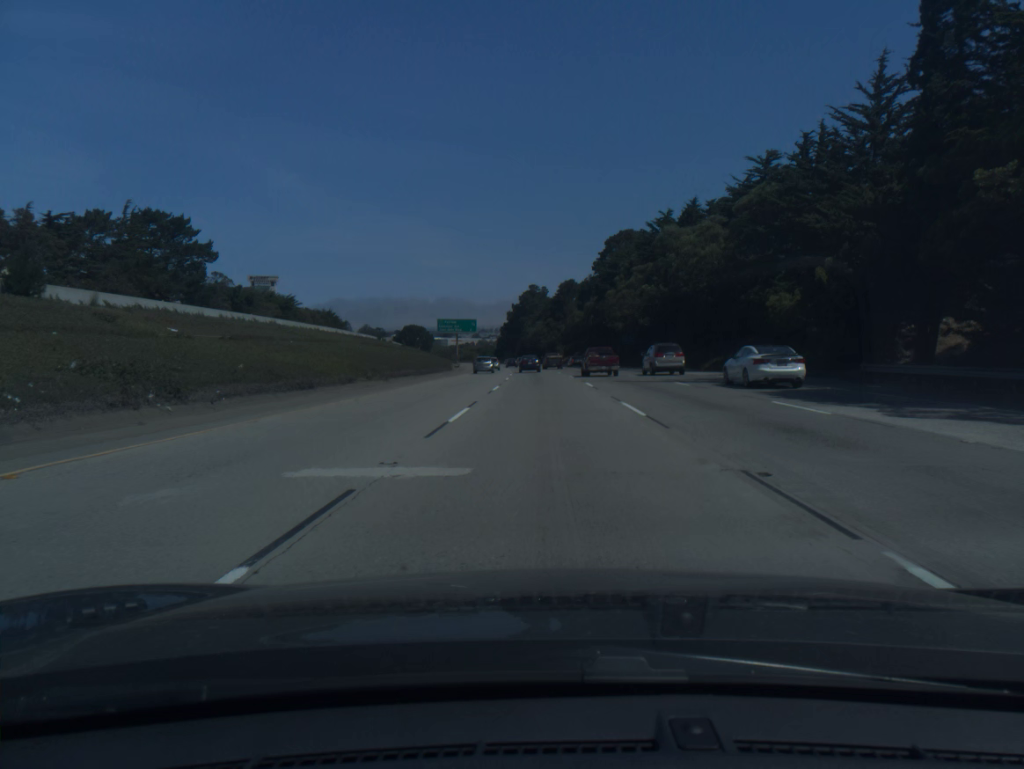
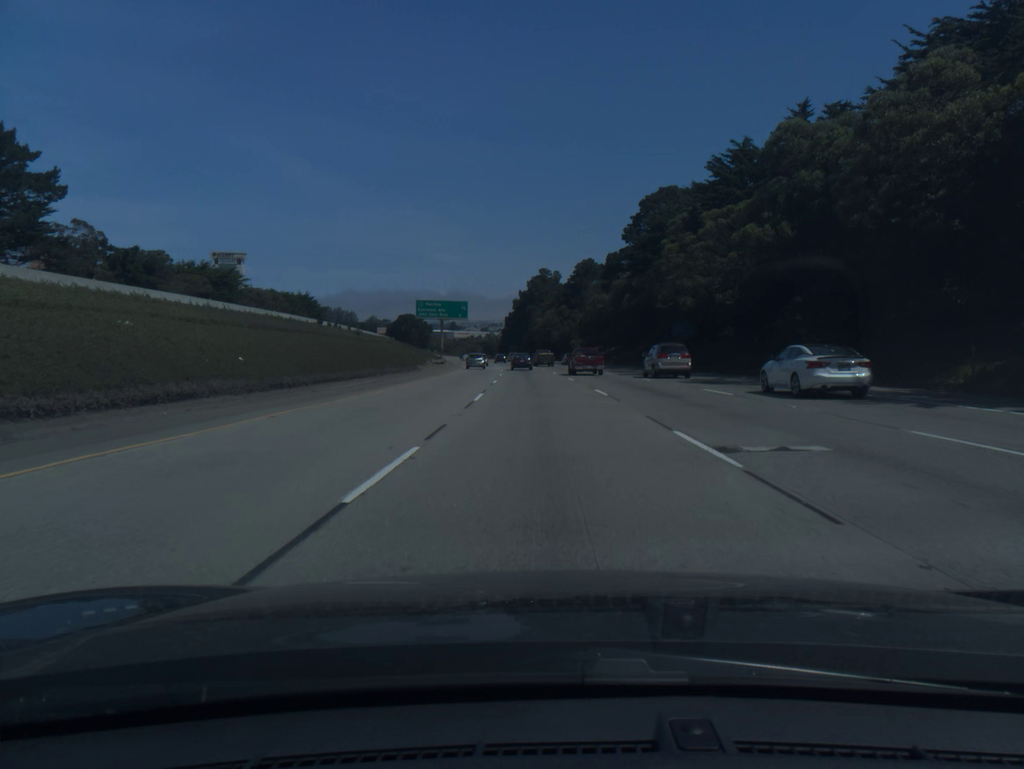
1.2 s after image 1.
(-0.1, +36.2) m; -1°
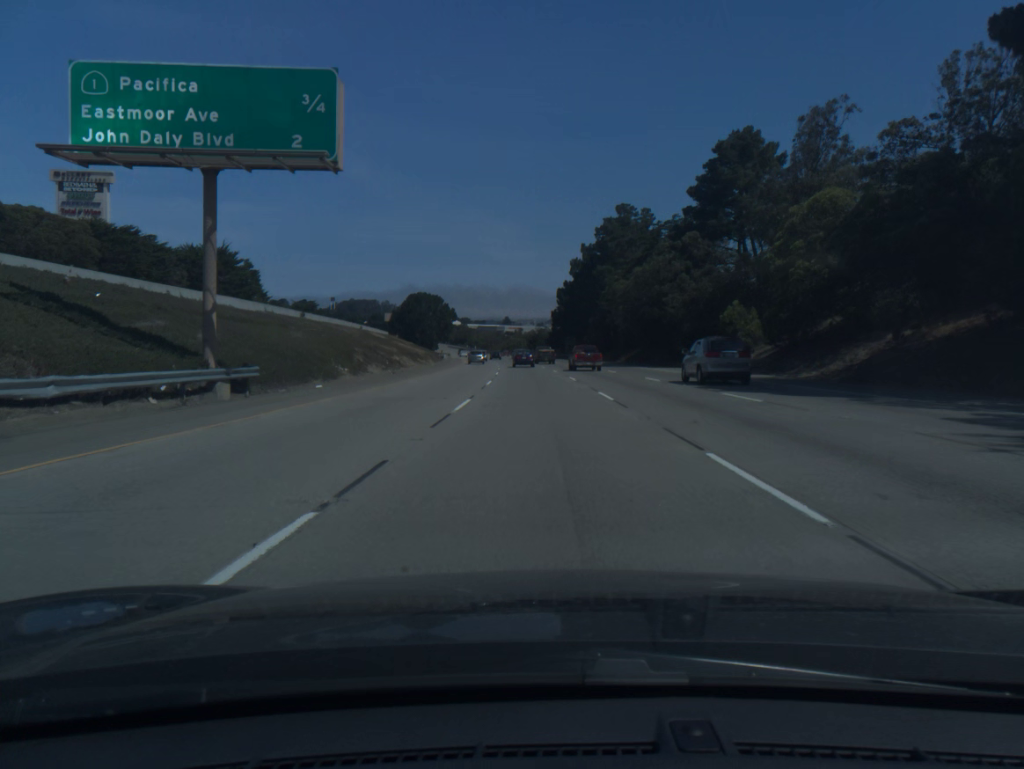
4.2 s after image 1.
(-3.0, +90.4) m; -4°
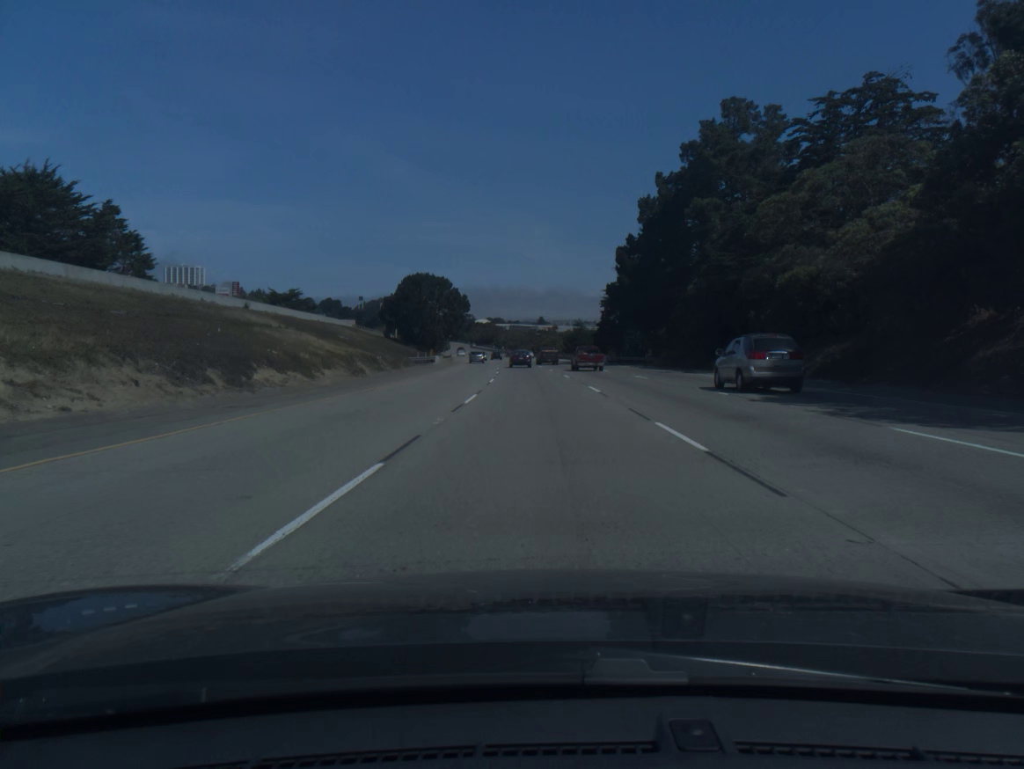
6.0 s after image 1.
(-1.2, +54.4) m; -3°
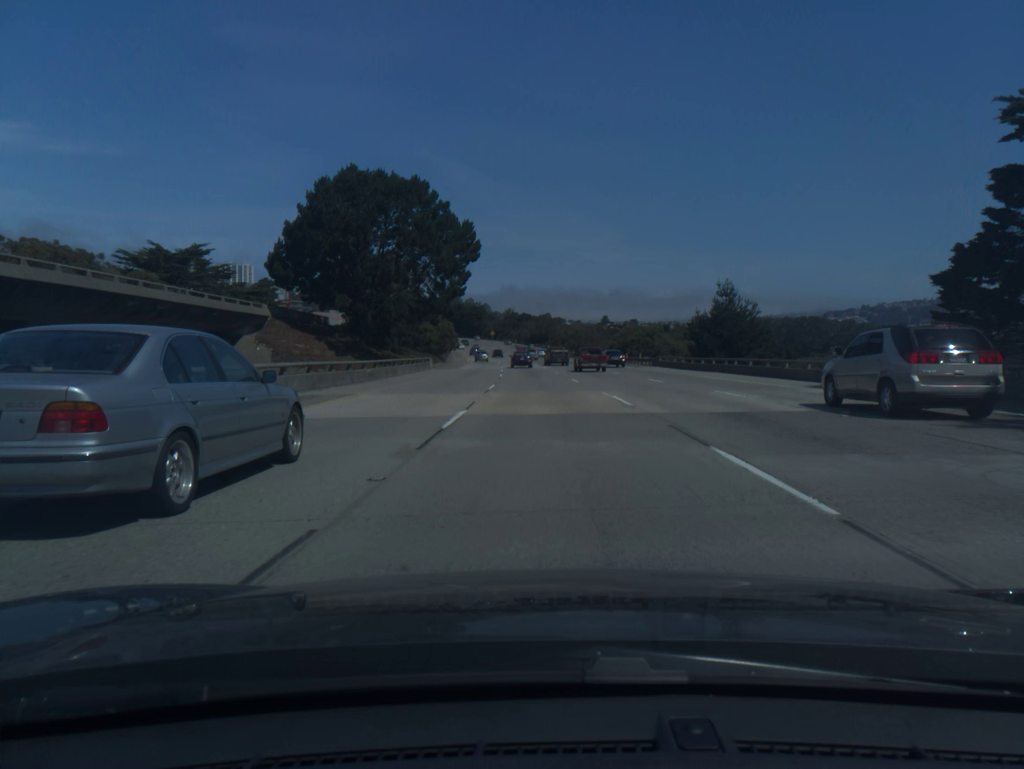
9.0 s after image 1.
(-3.5, +91.0) m; -4°
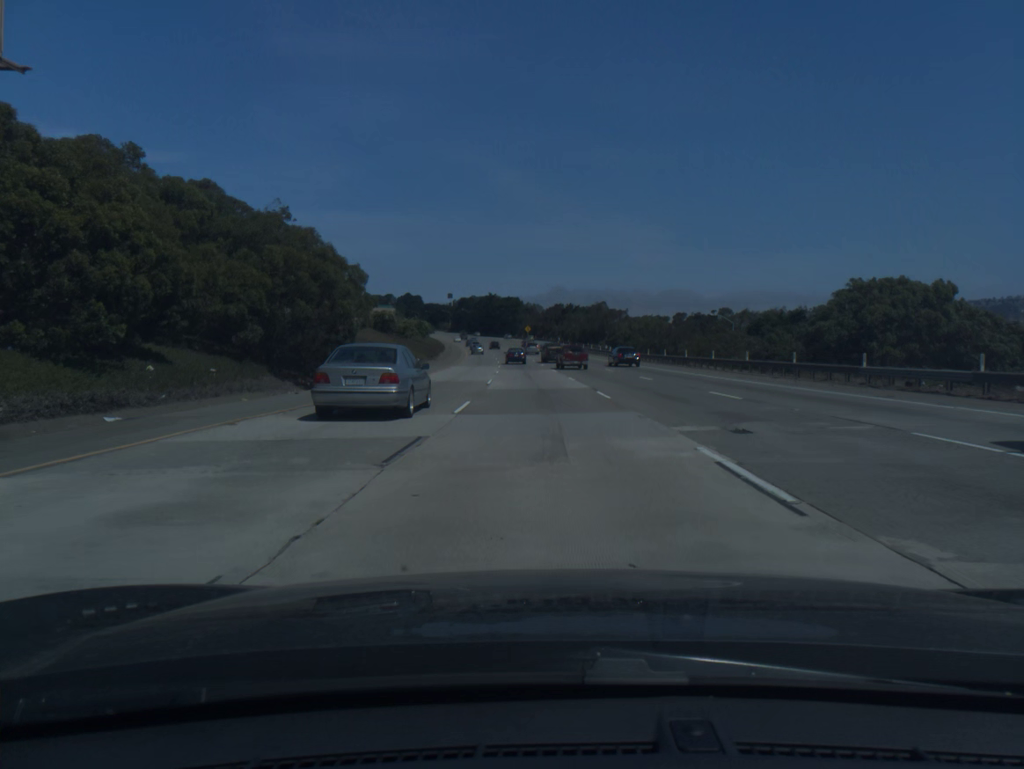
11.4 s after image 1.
(-1.8, +73.5) m; -3°
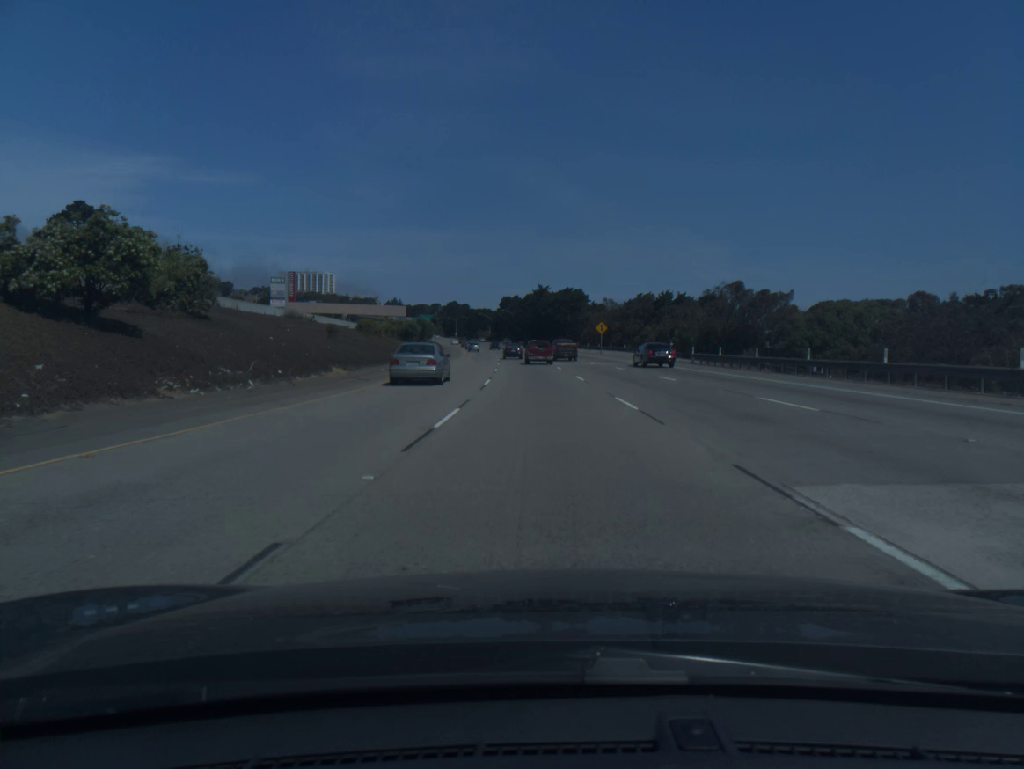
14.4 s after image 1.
(-3.6, +92.2) m; -4°
